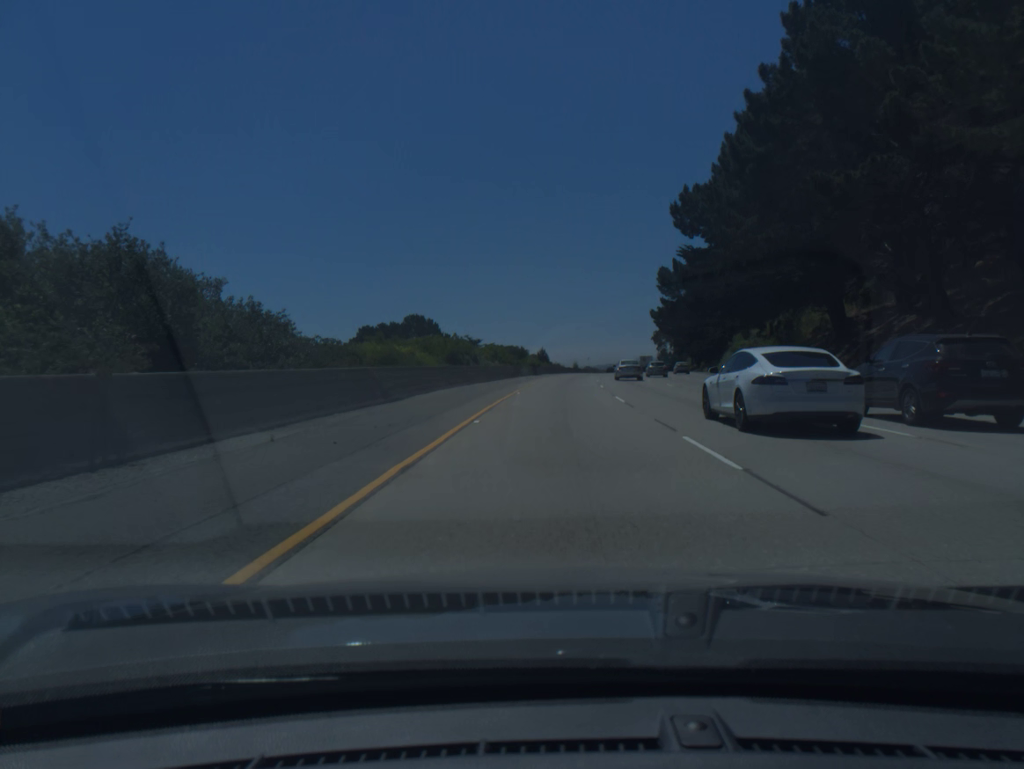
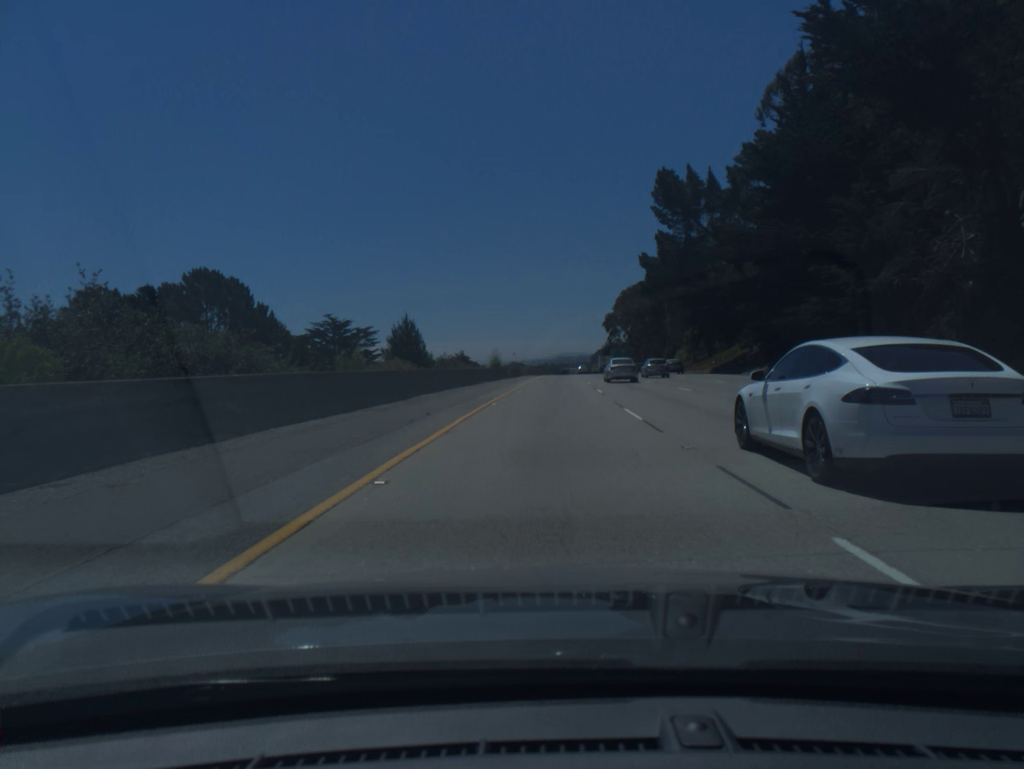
(+4.0, +80.4) m; +5°
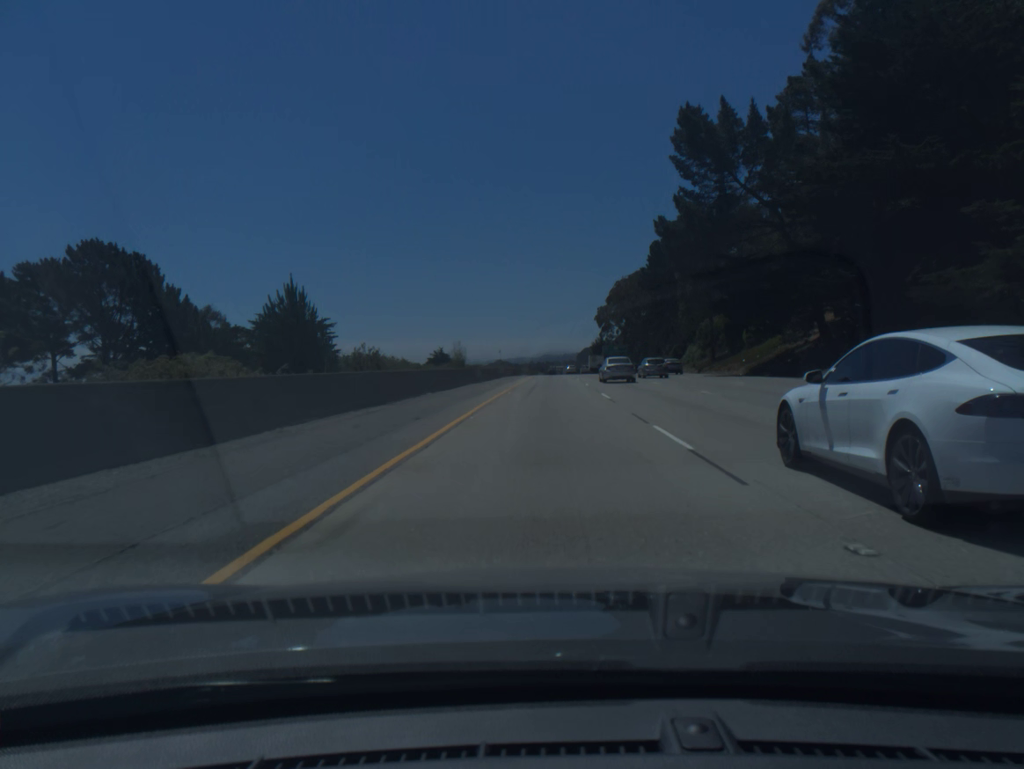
(+0.2, +20.5) m; +1°
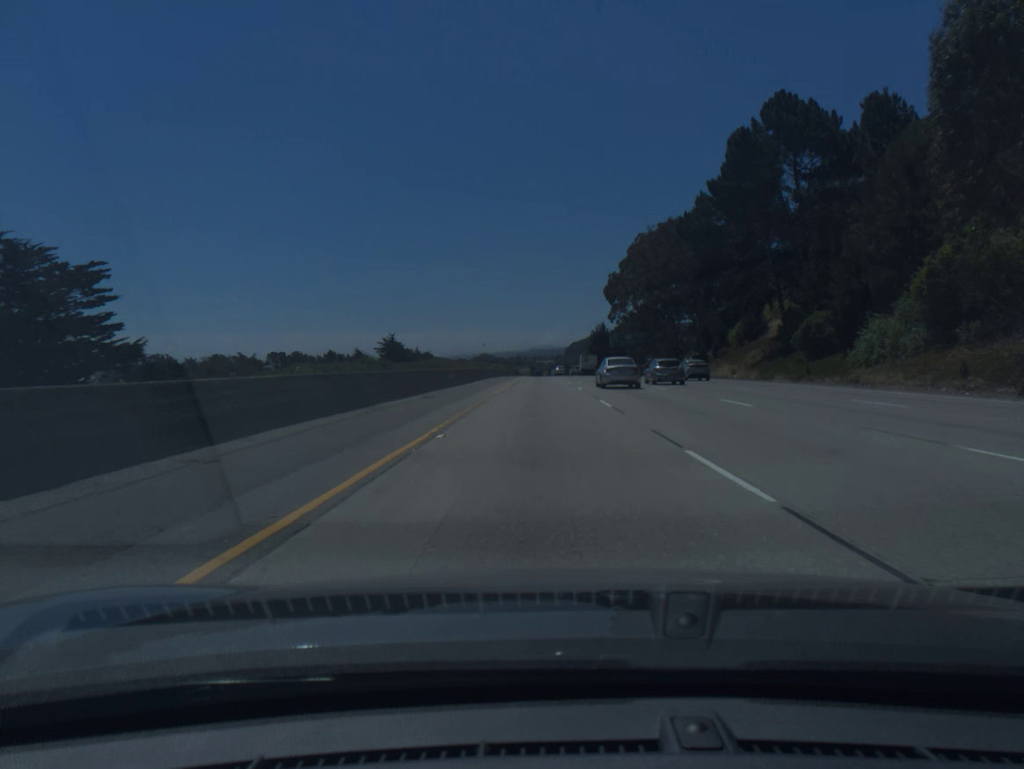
(+0.8, +62.2) m; +1°
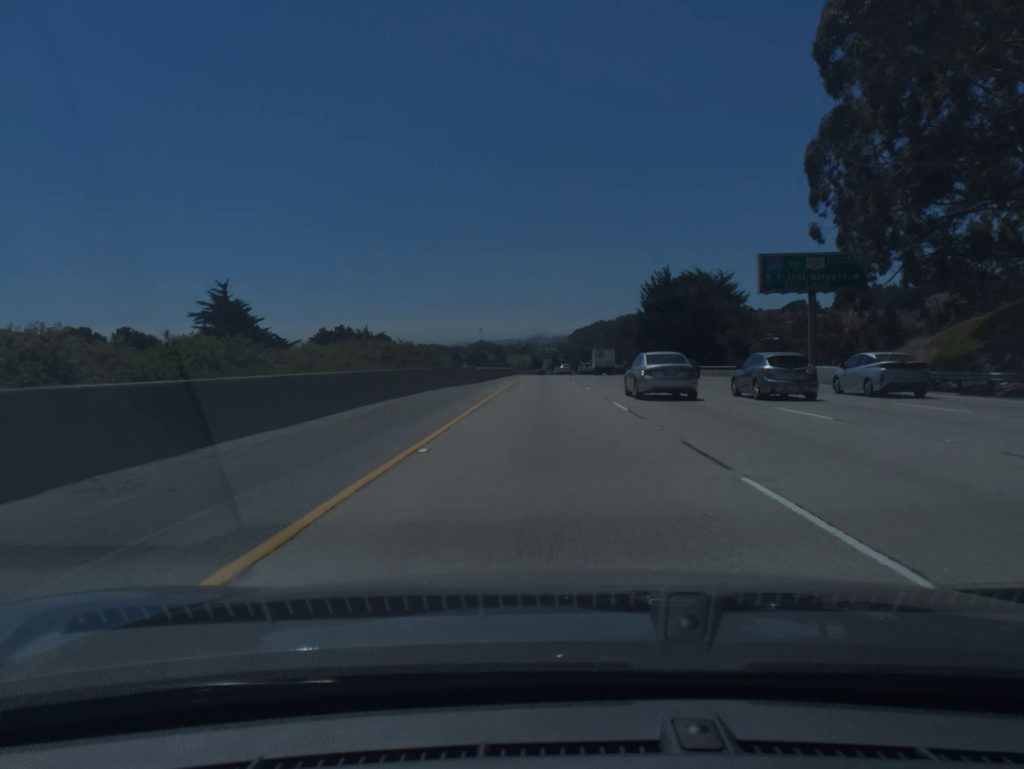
(-0.4, +104.7) m; 0°
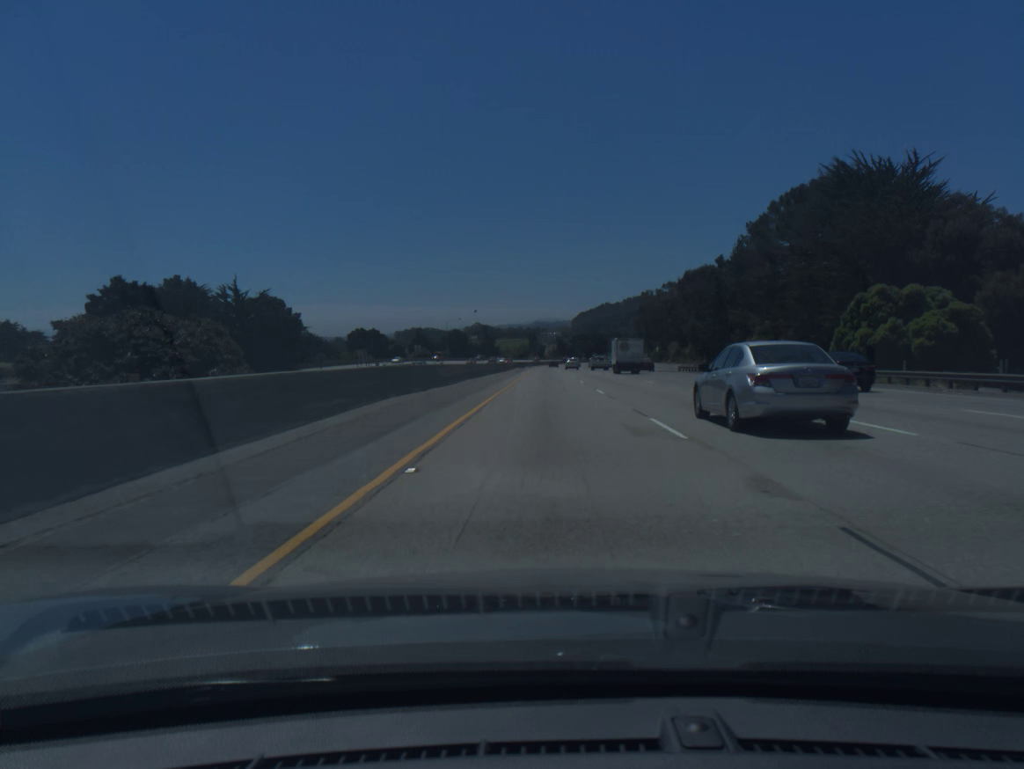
(-0.1, +104.9) m; 0°
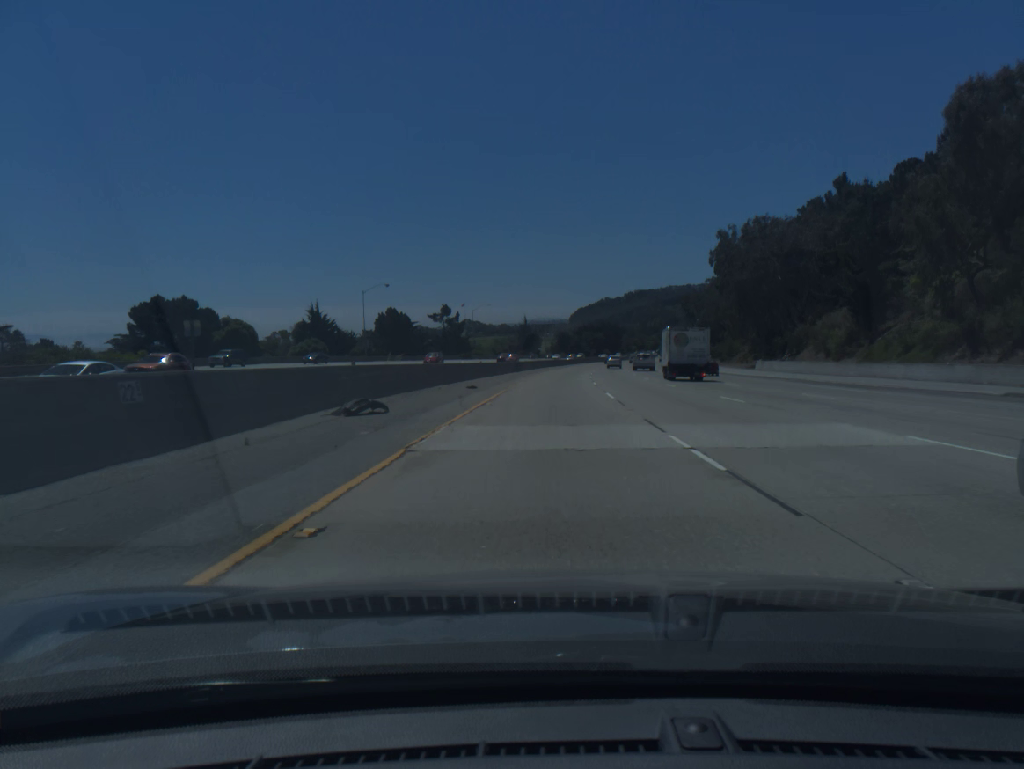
(+0.6, +104.8) m; 0°
